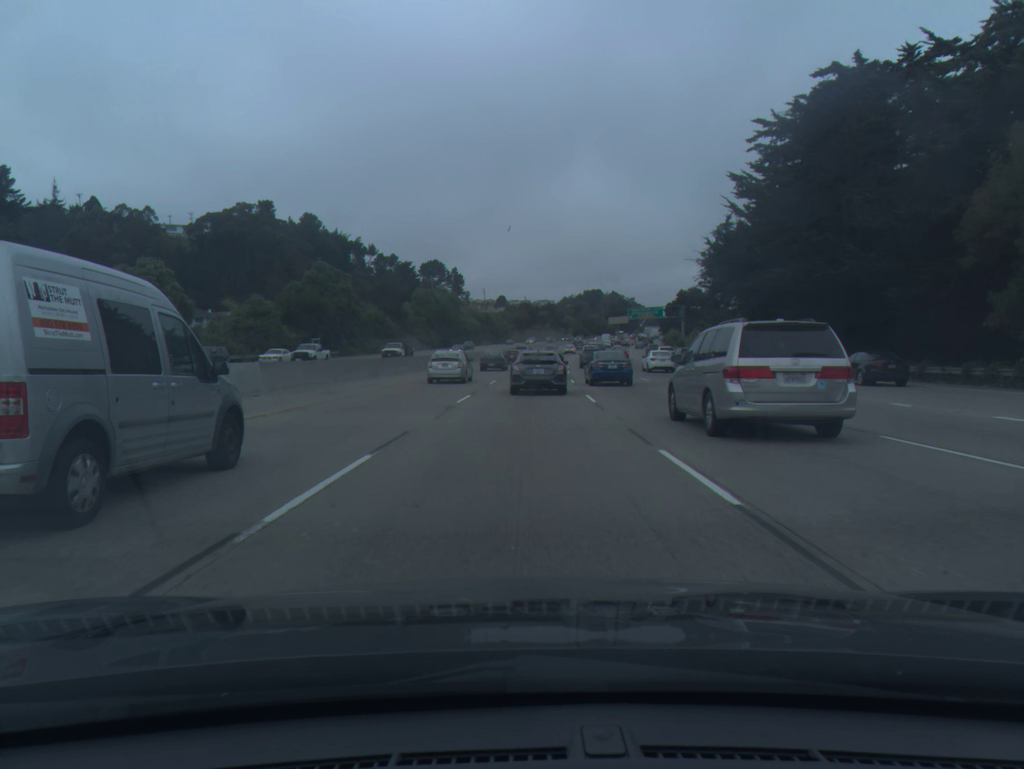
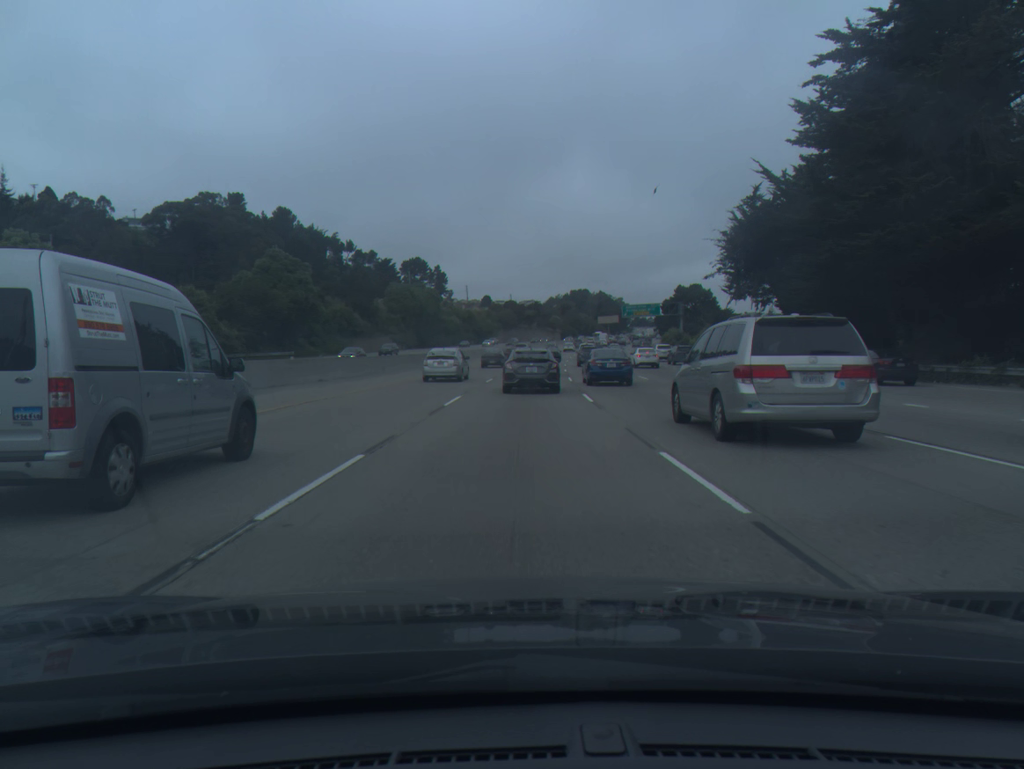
(+0.2, +15.0) m; +1°
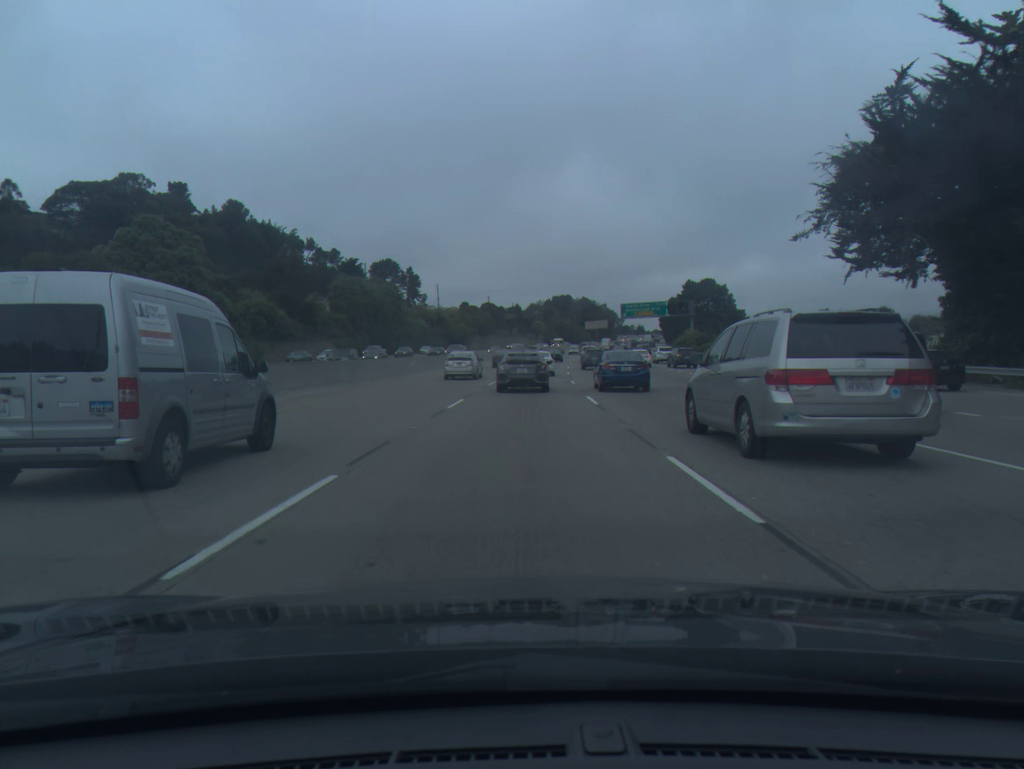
(+0.3, +29.4) m; +1°
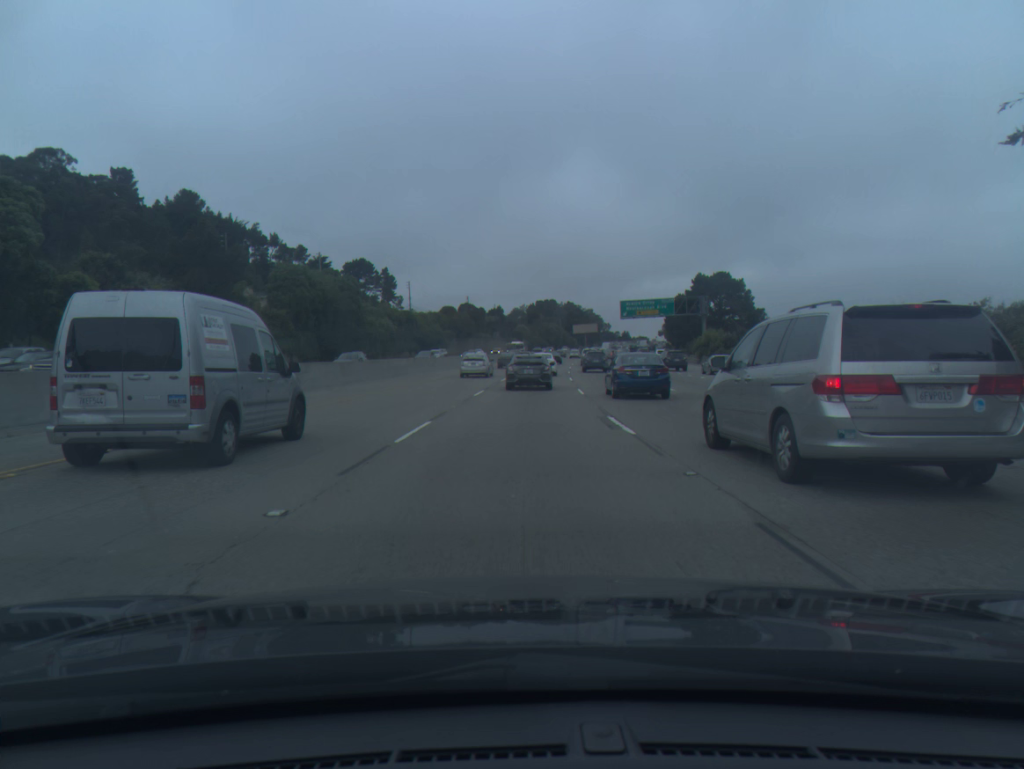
(+0.3, +21.9) m; +1°
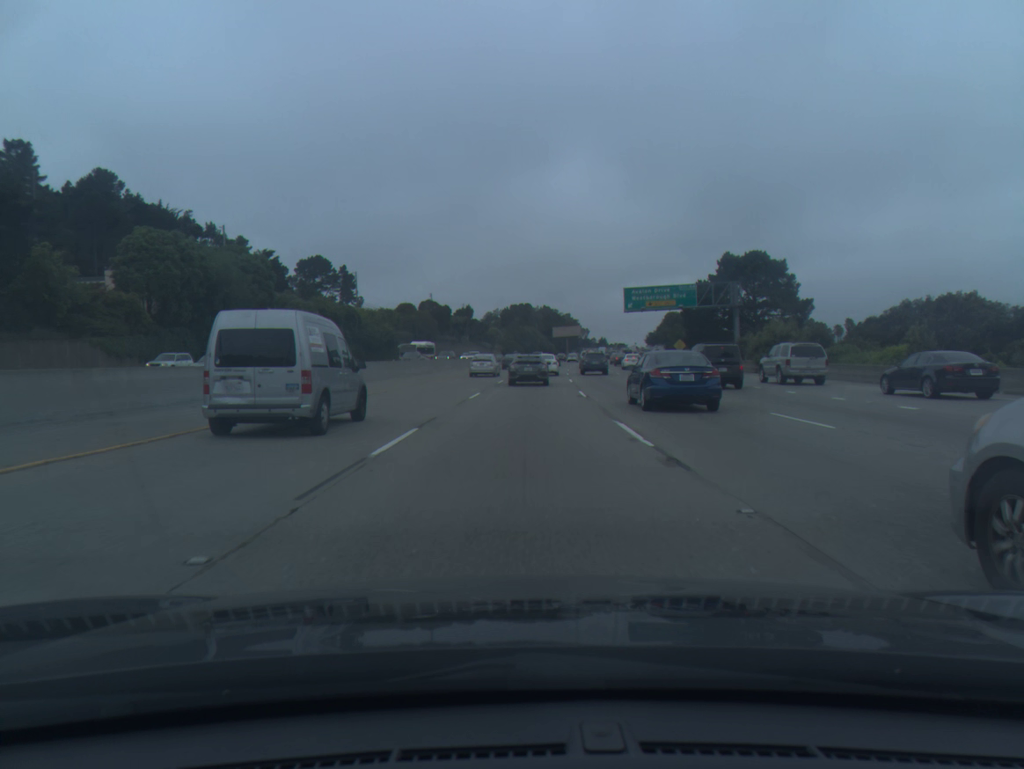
(+0.5, +30.9) m; +2°
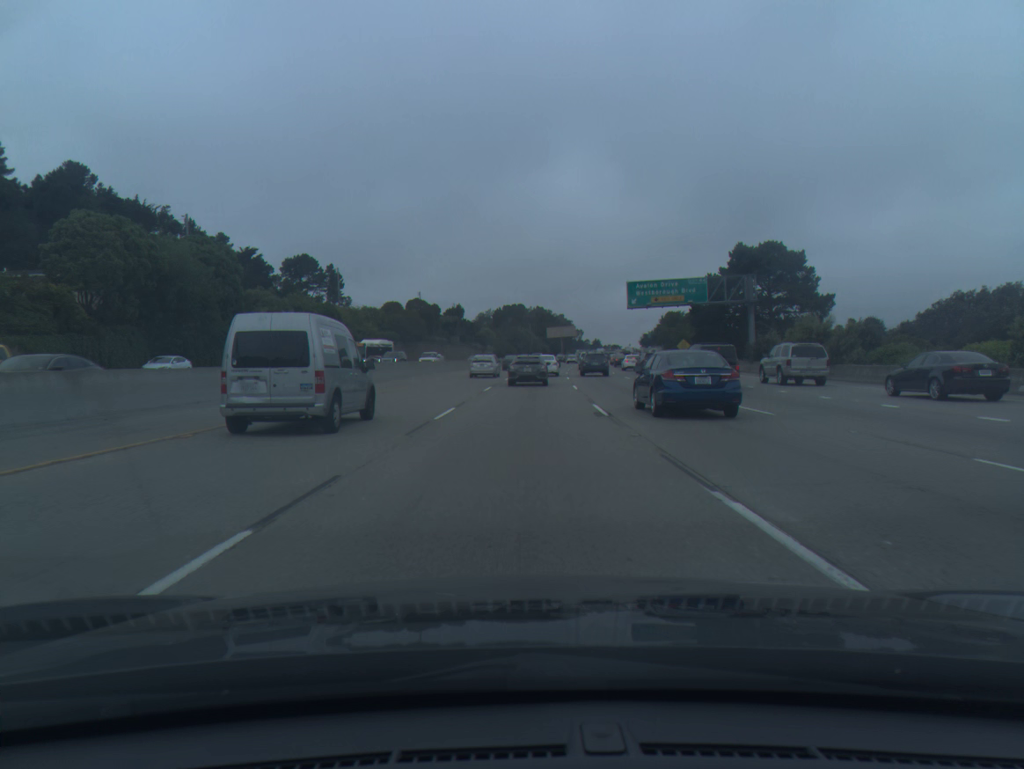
(0.0, +8.2) m; +1°
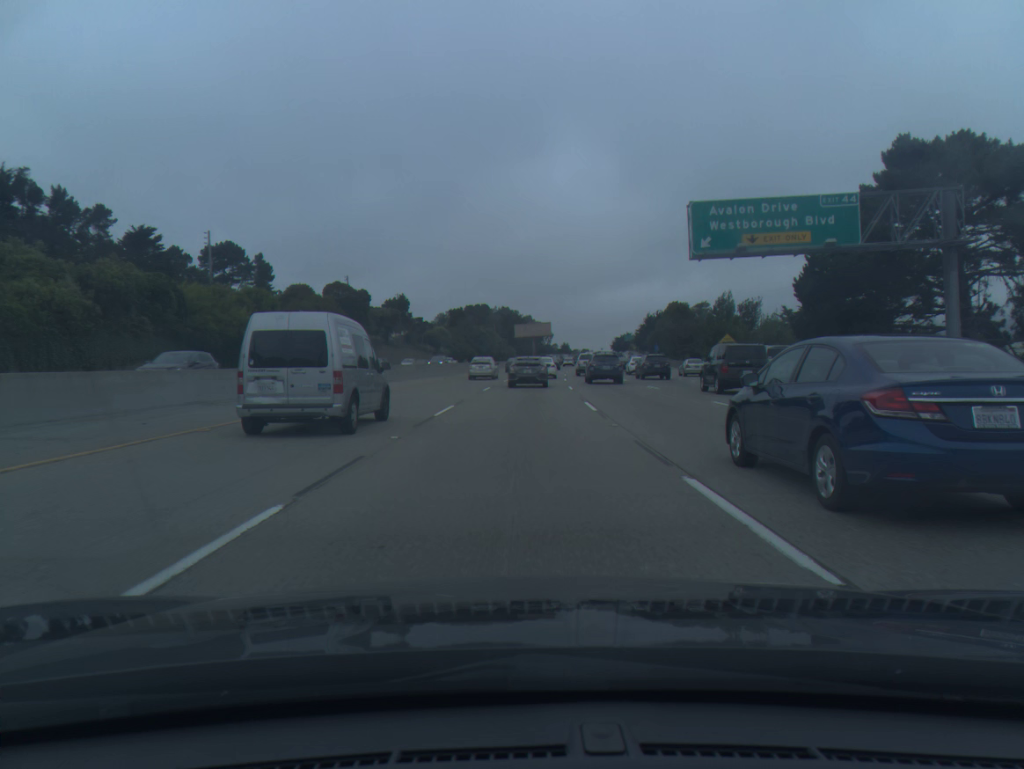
(+1.0, +42.4) m; +3°
